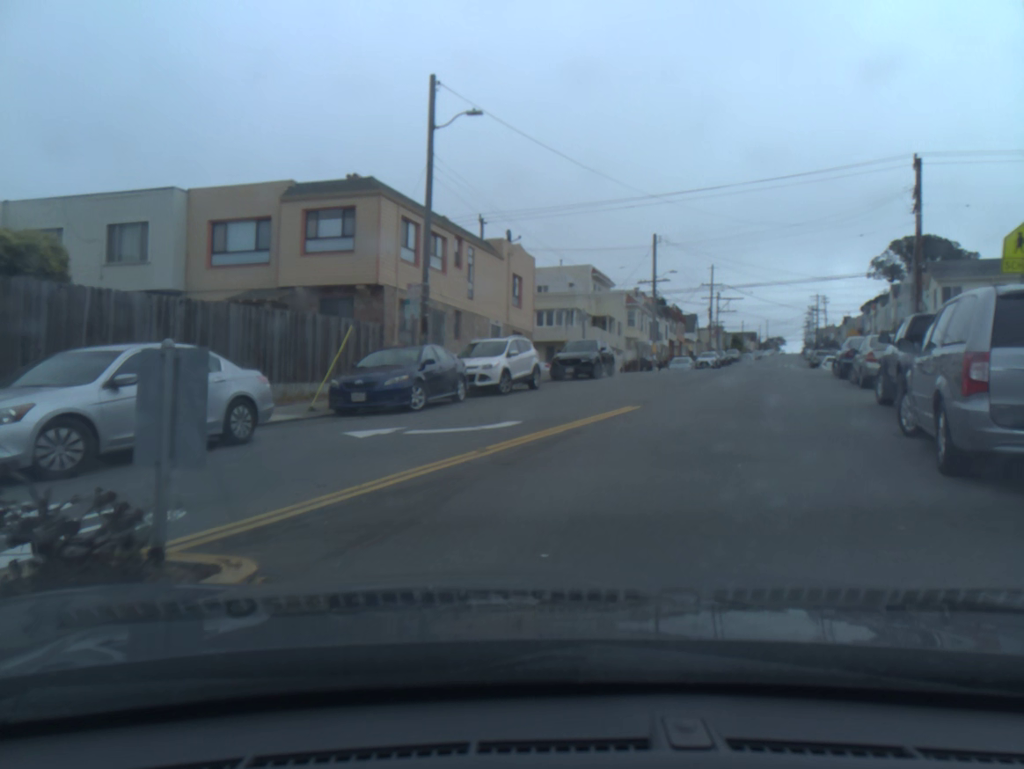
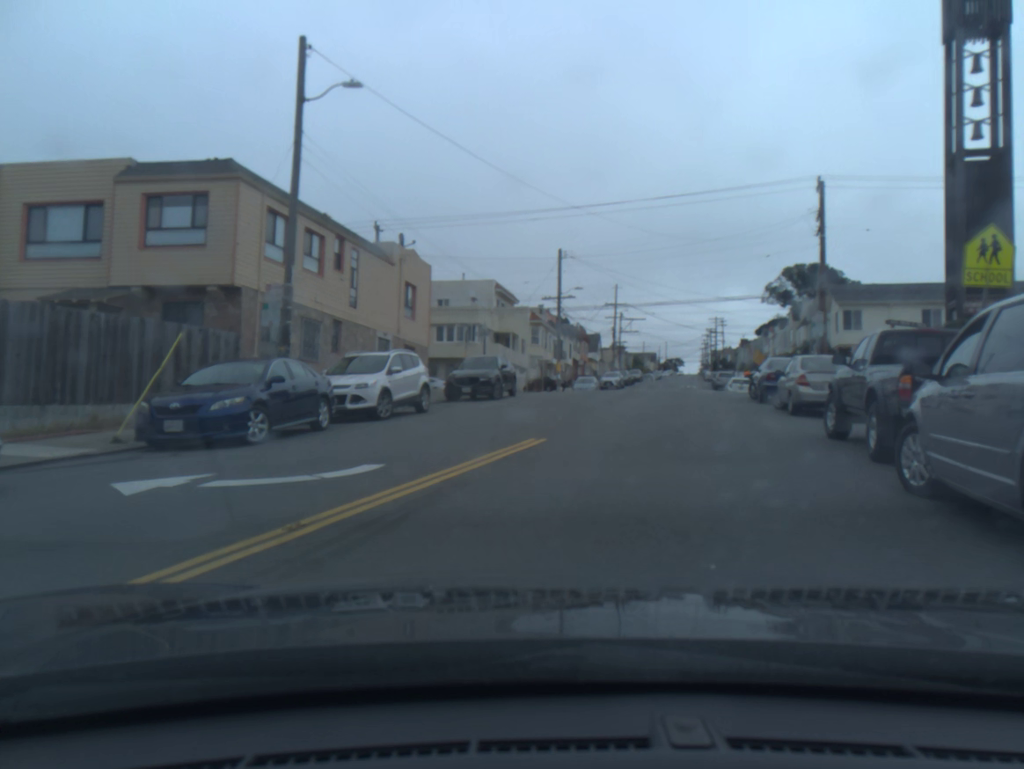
(+0.2, +3.3) m; +5°
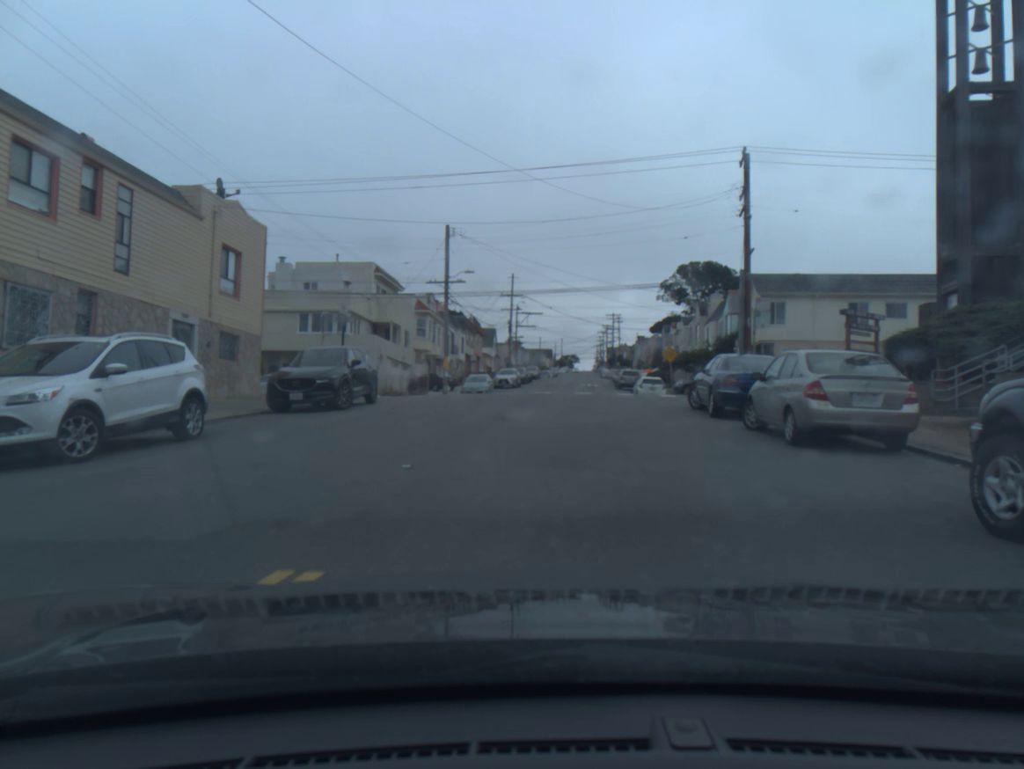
(+0.4, +7.6) m; +6°
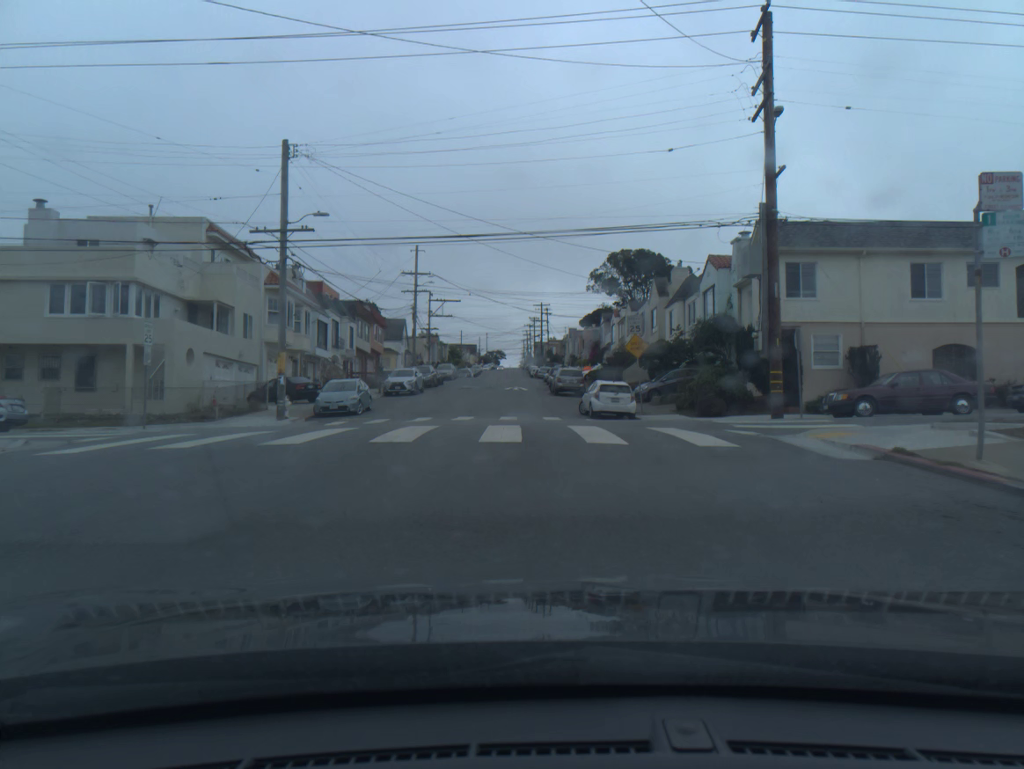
(+0.8, +17.2) m; +4°
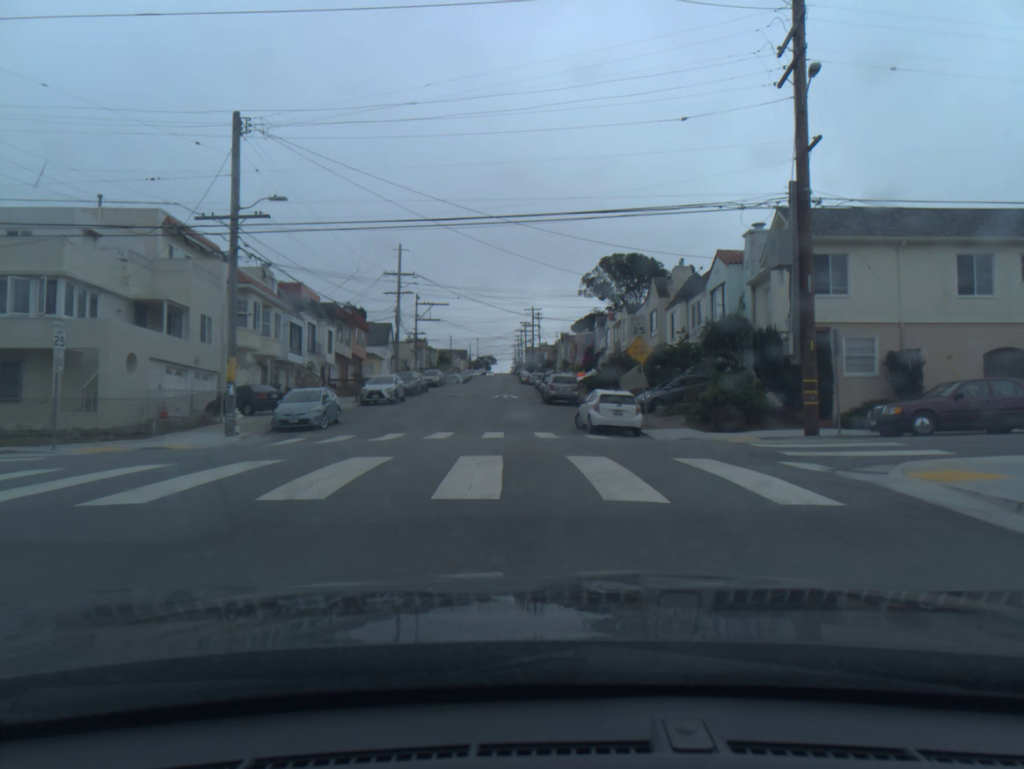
(0.0, +4.0) m; +1°
